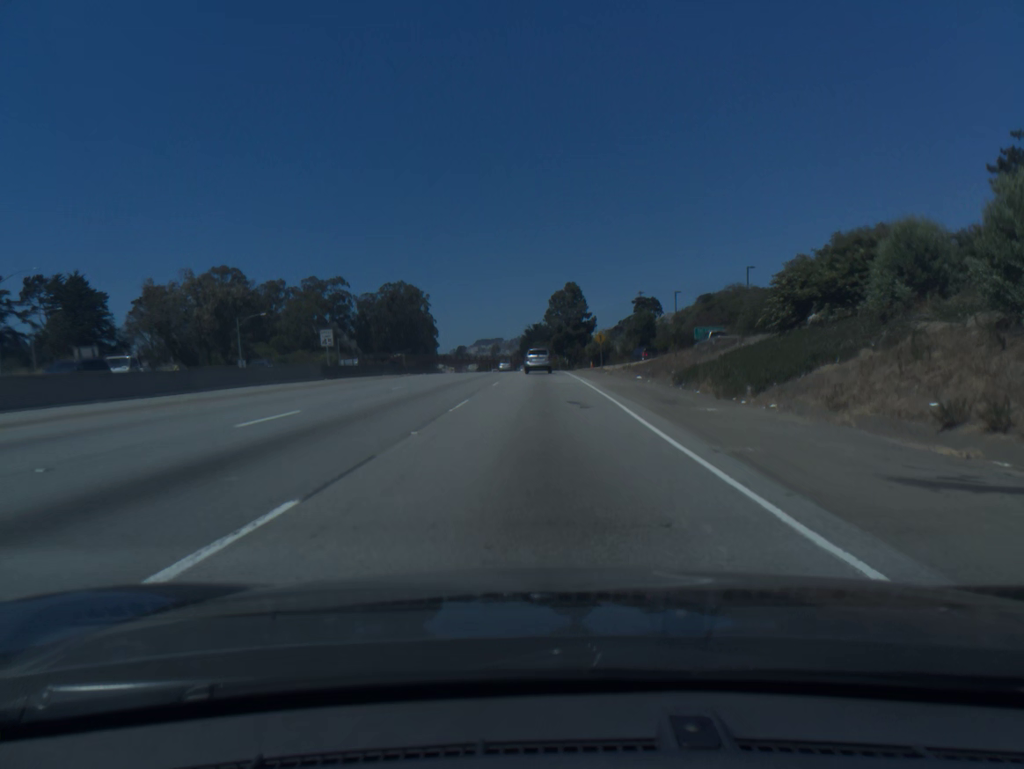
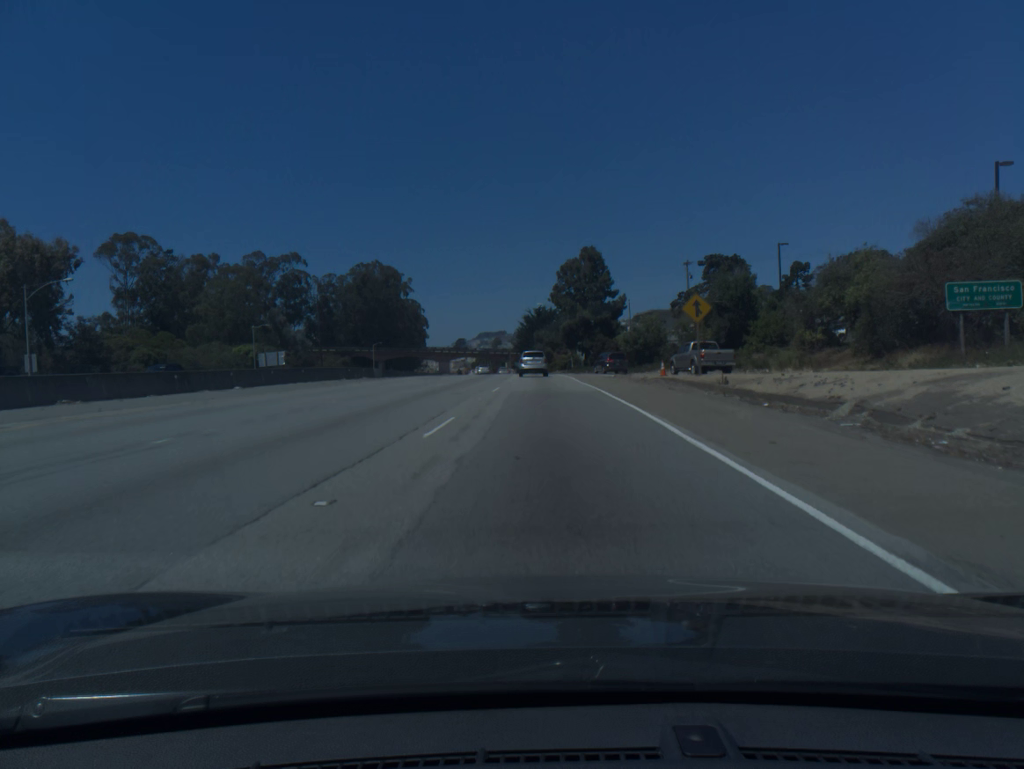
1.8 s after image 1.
(-0.3, +48.8) m; -1°
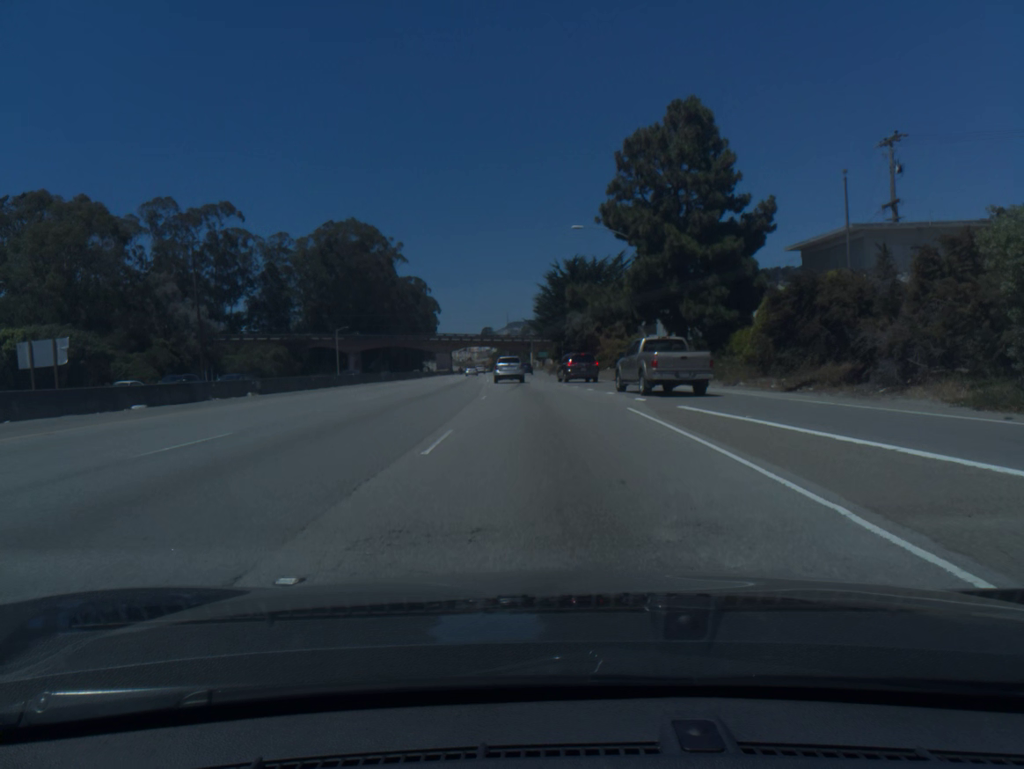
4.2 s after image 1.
(-0.6, +60.9) m; -2°
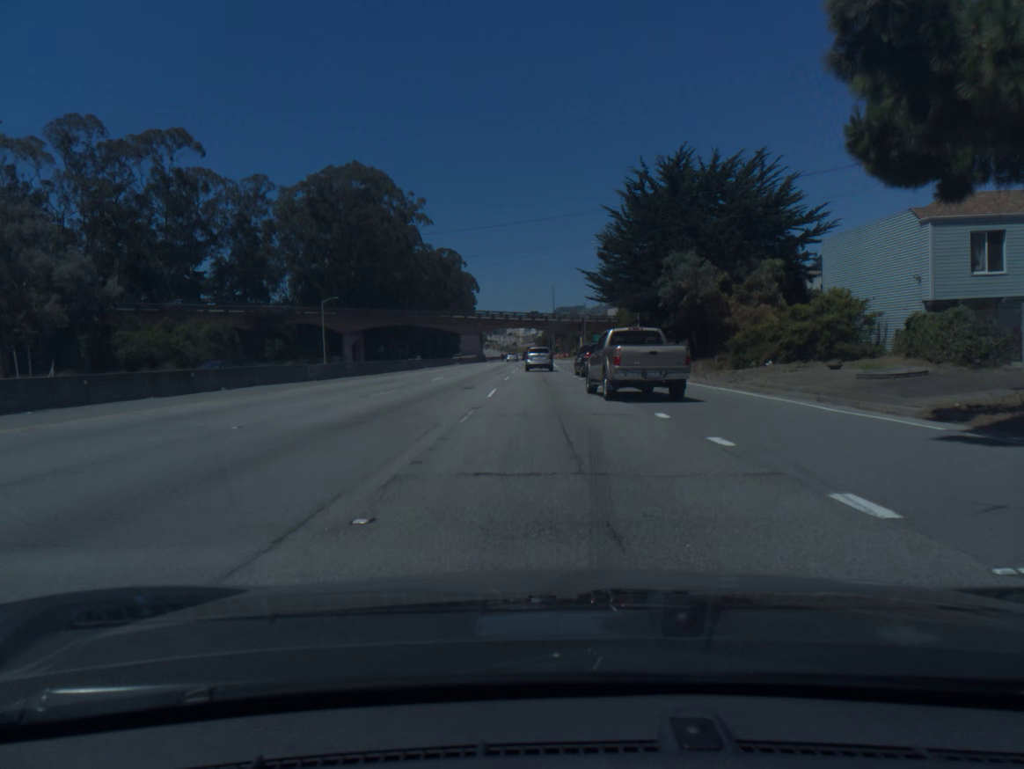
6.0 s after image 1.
(-1.4, +39.3) m; -4°
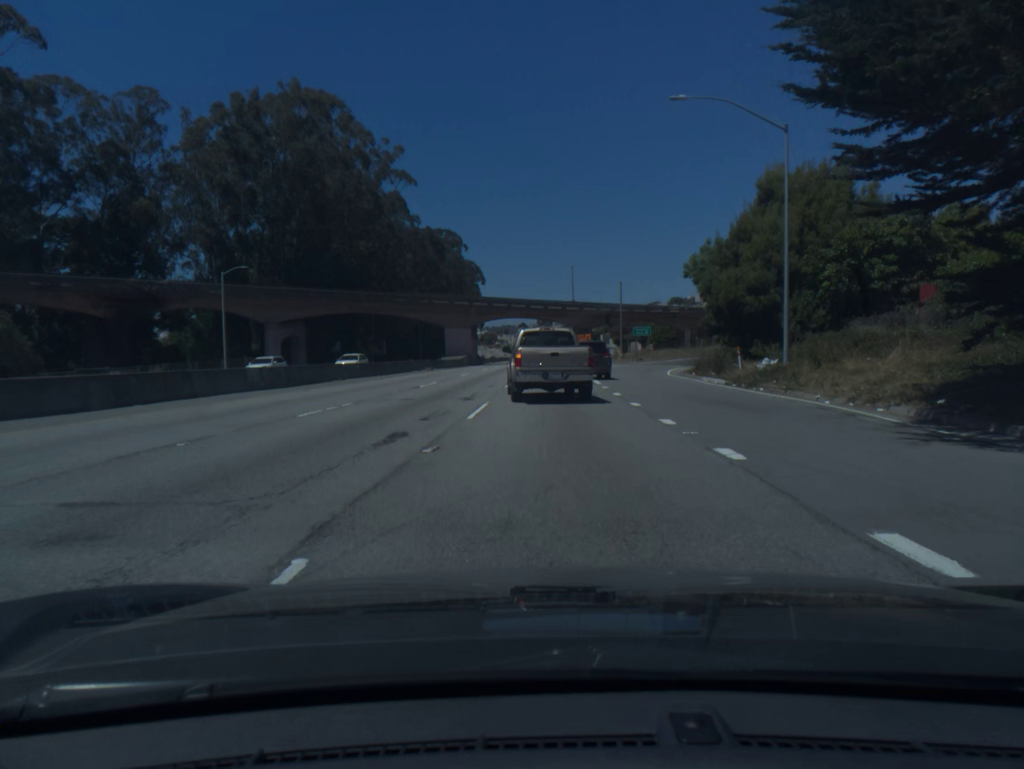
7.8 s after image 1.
(-0.4, +37.6) m; -1°
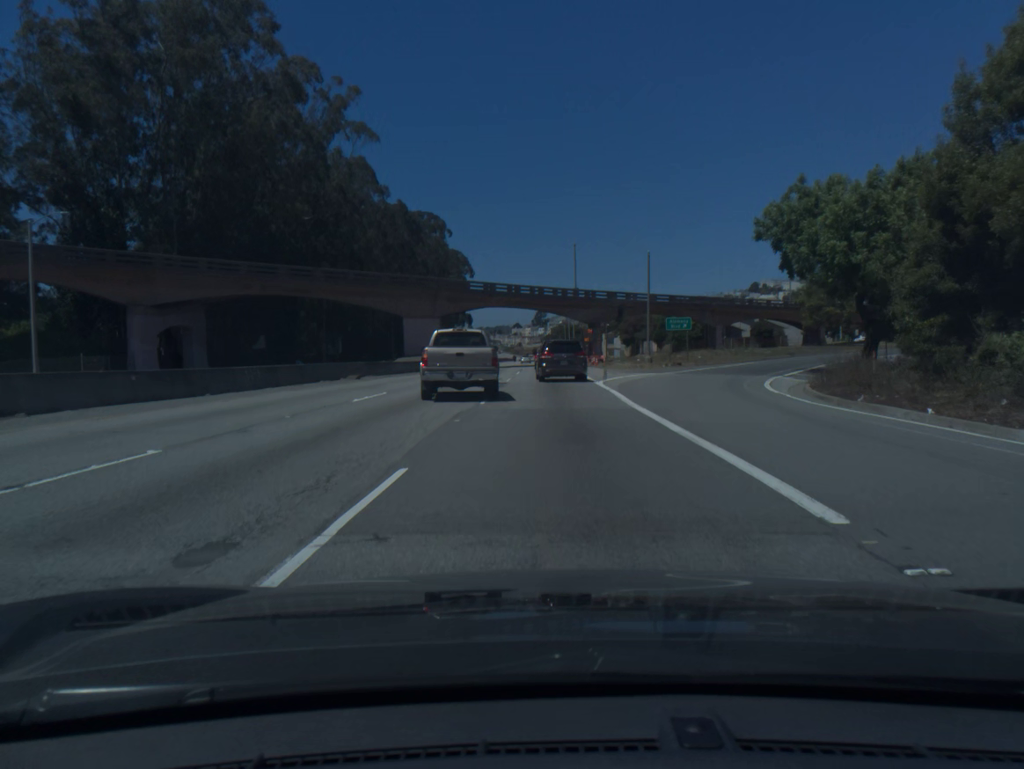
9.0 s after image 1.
(+0.1, +24.9) m; 0°
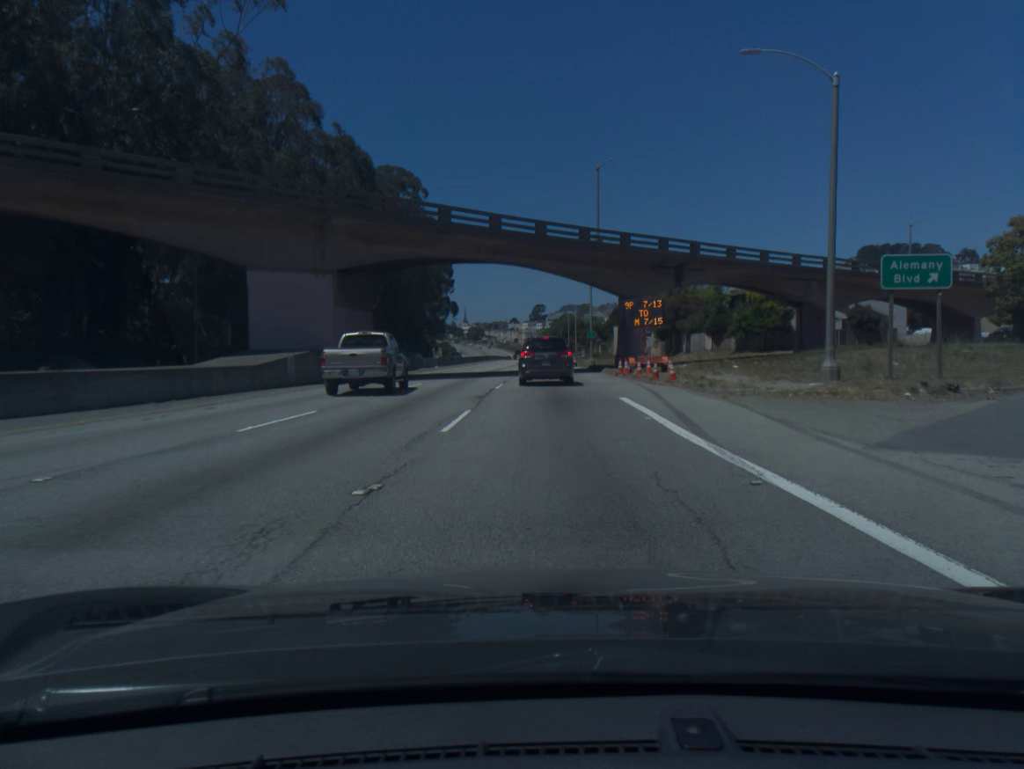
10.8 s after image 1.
(0.0, +37.0) m; 0°
